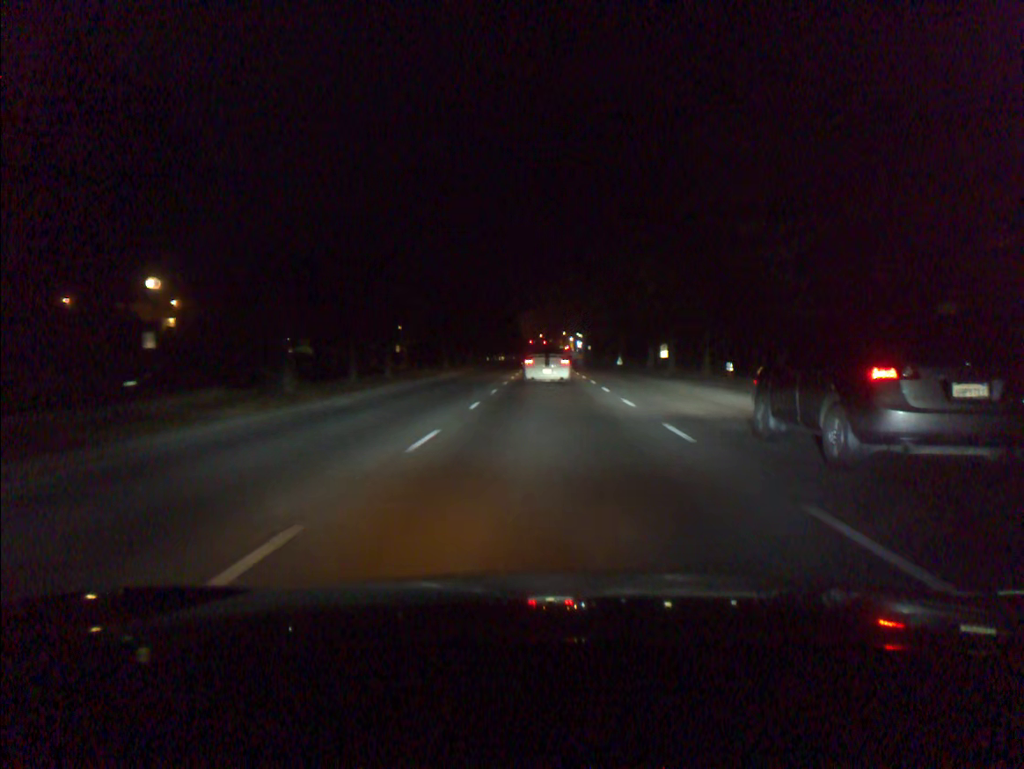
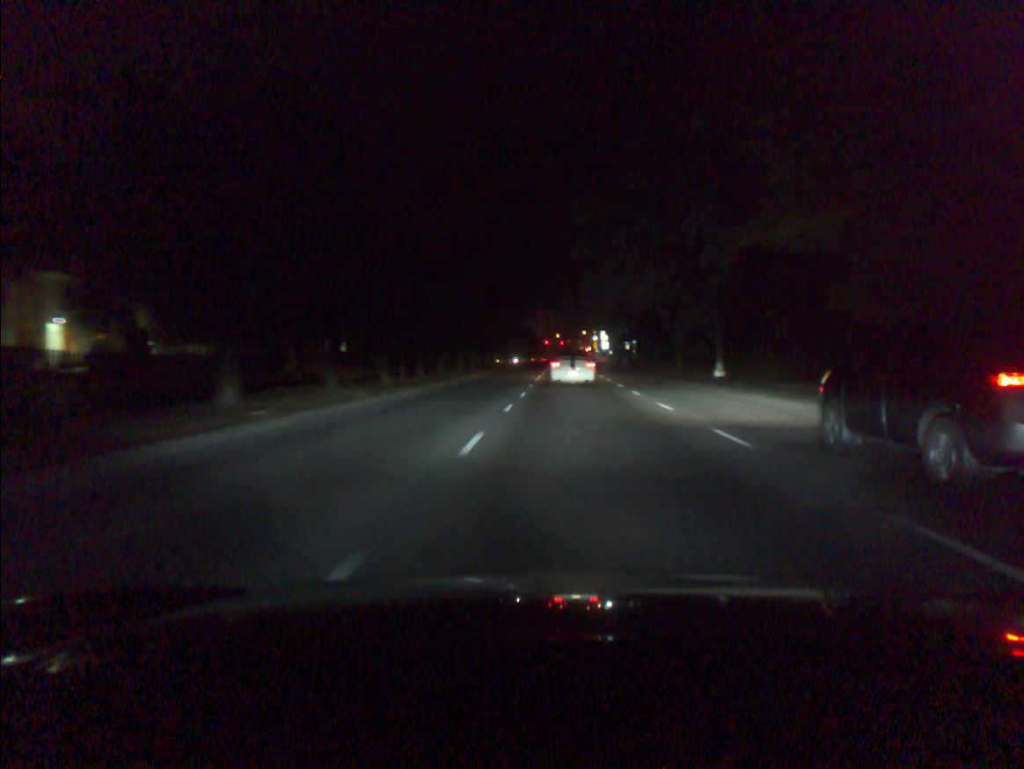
(-0.3, +44.1) m; -1°
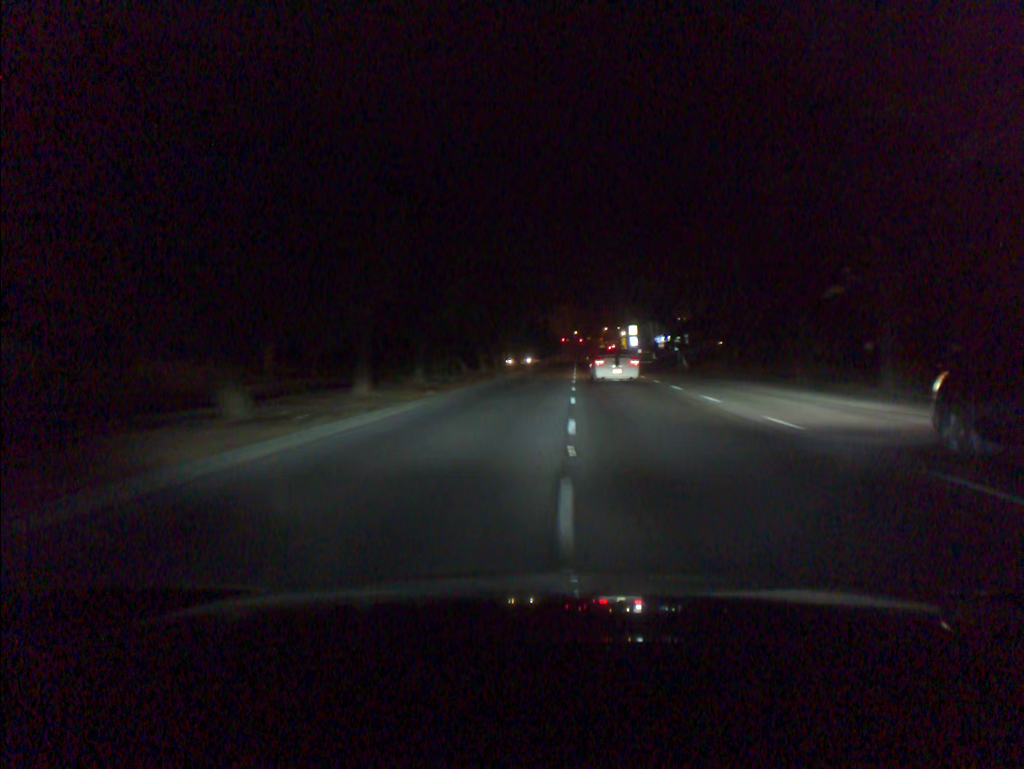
(-0.3, +33.4) m; -1°
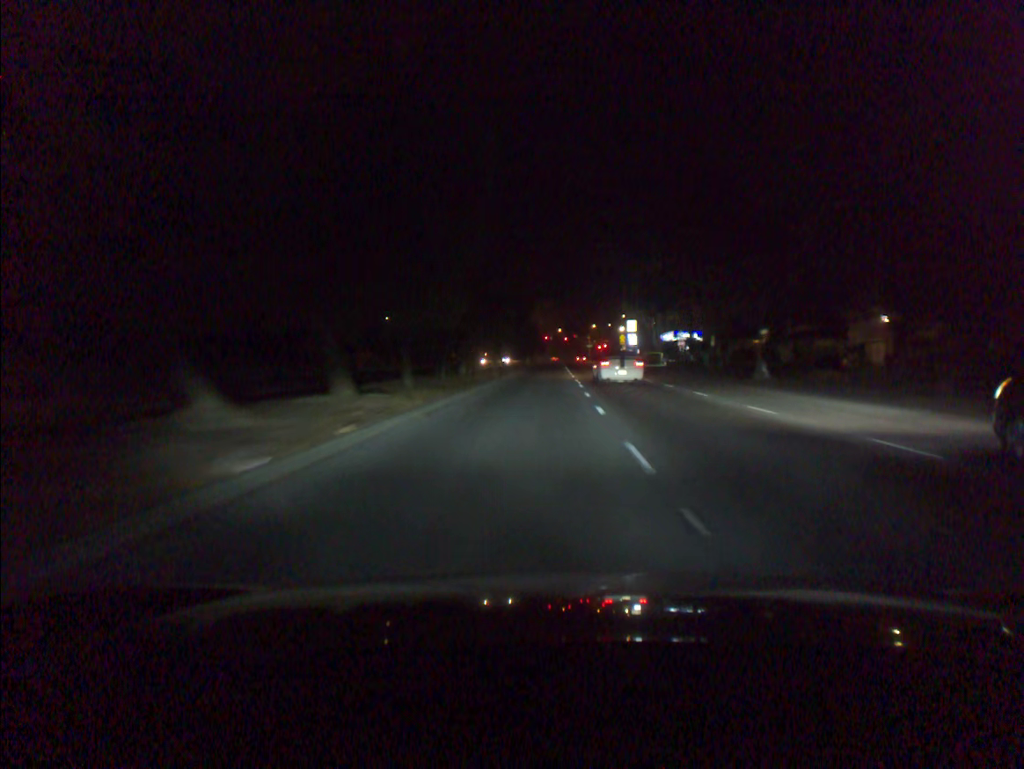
(+0.4, +32.7) m; +1°
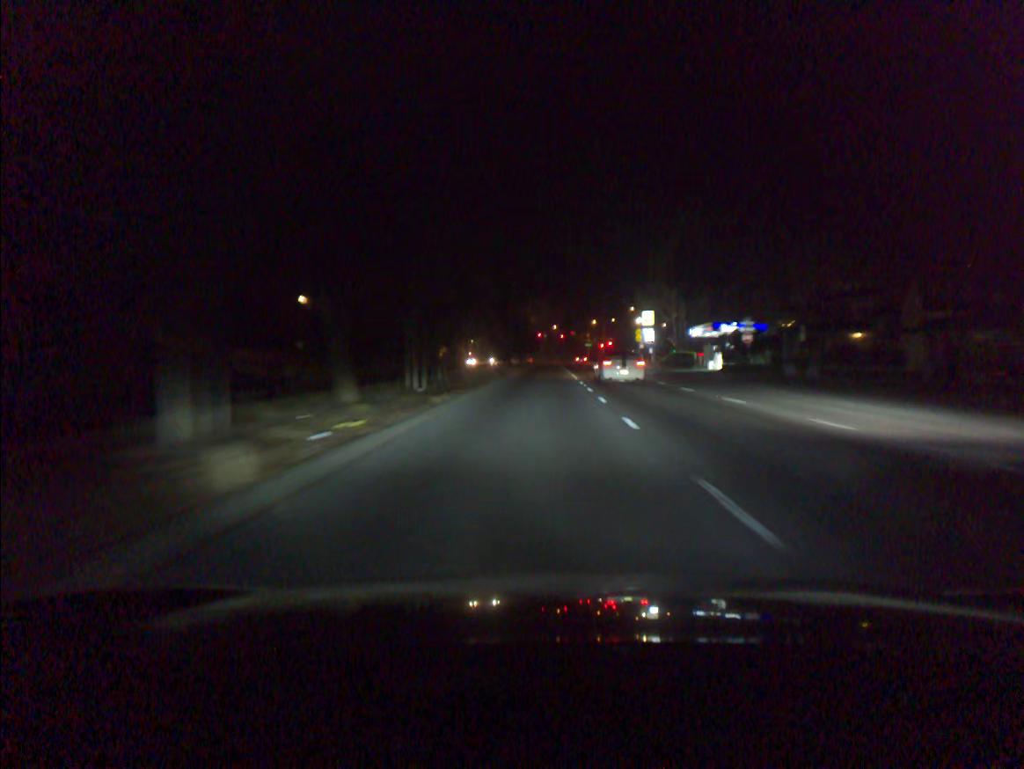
(+0.1, +31.9) m; 0°
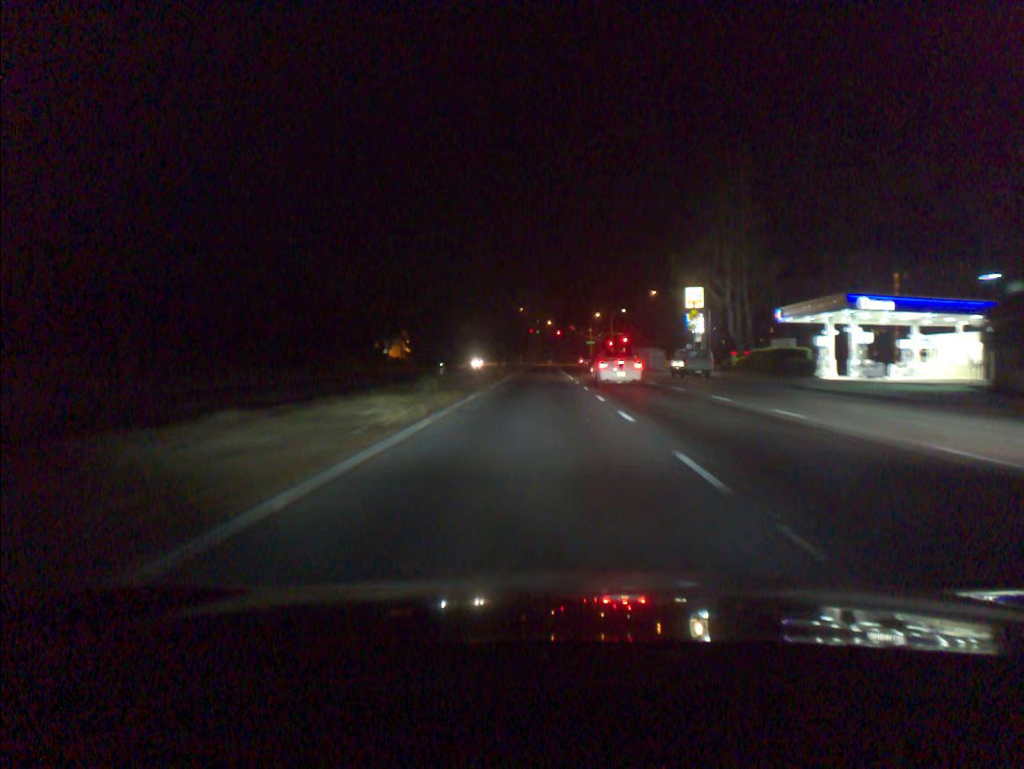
(+0.2, +41.4) m; 0°
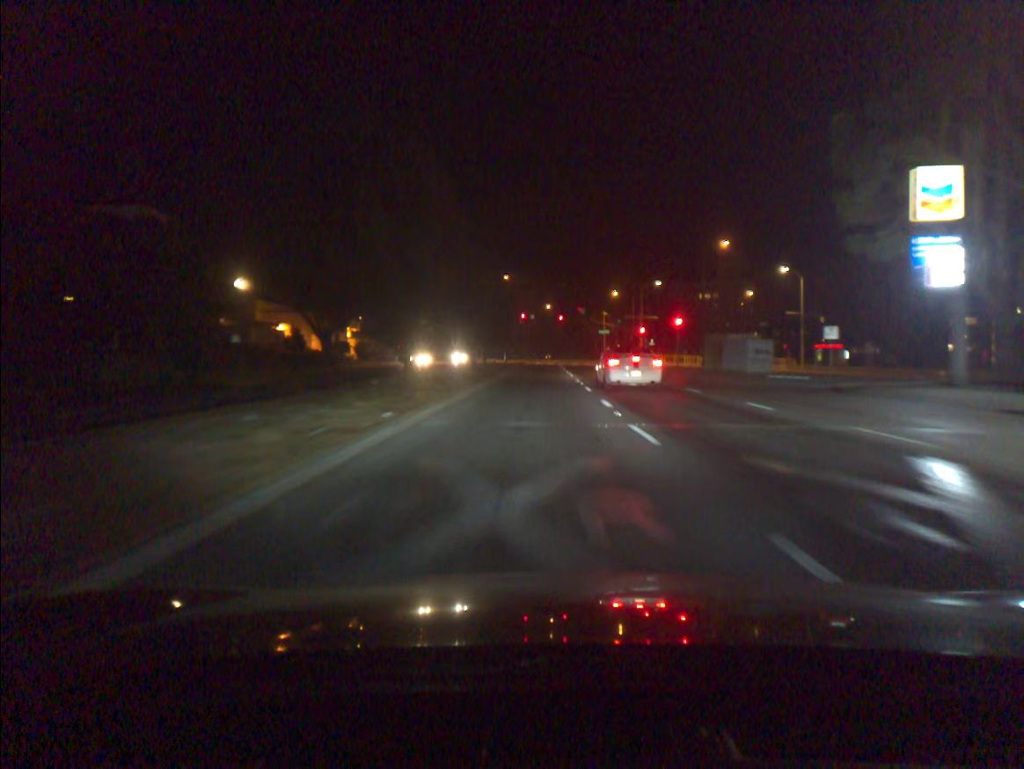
(+0.1, +48.7) m; 0°
